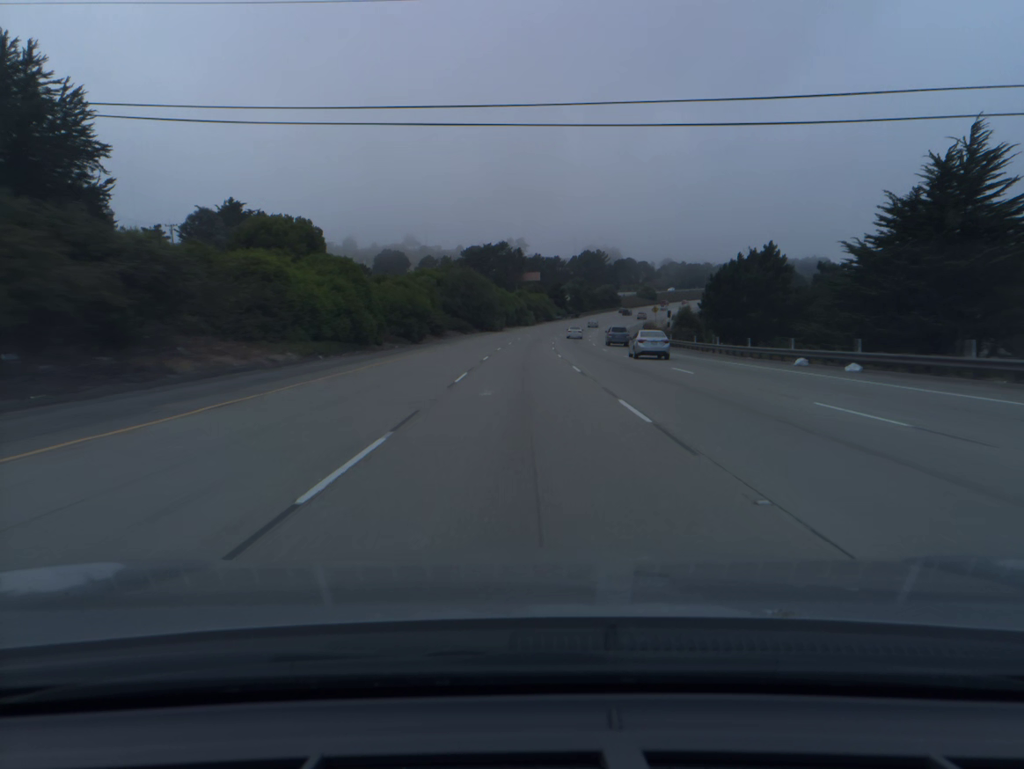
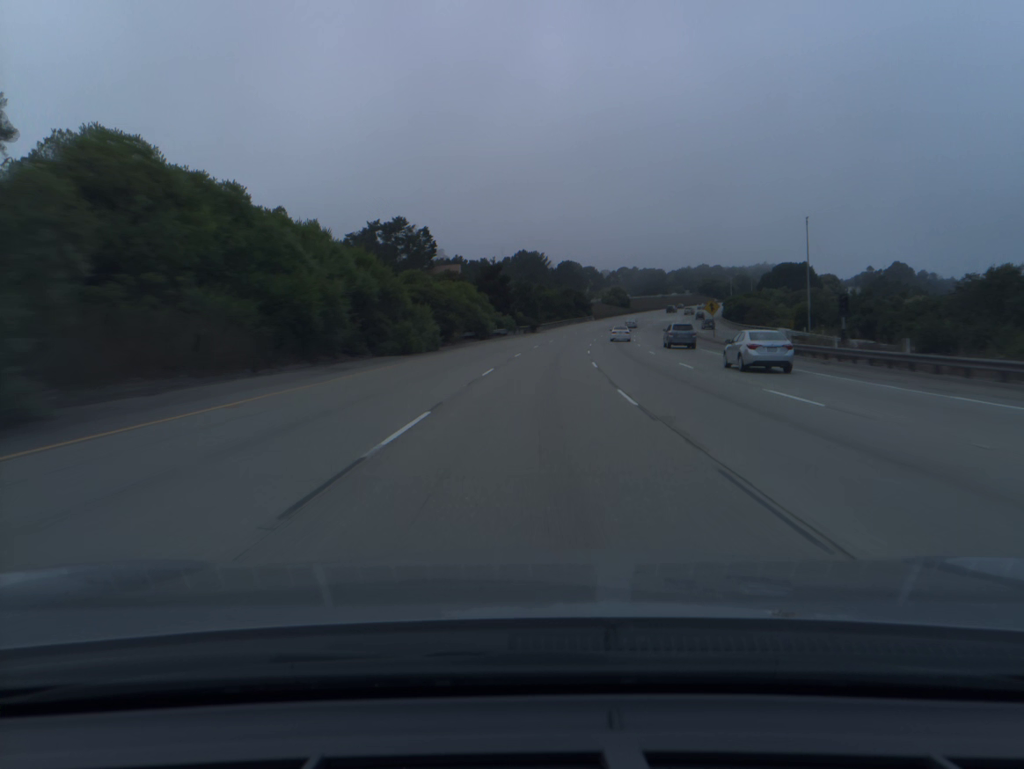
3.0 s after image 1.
(+2.6, +98.7) m; +5°
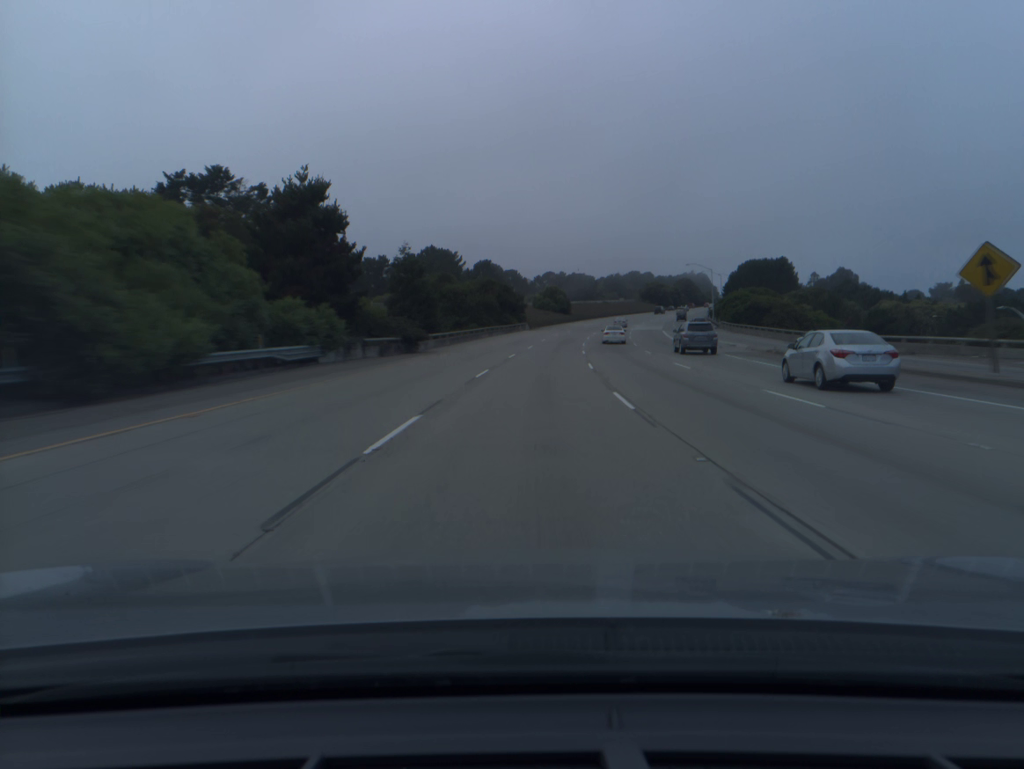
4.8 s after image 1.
(+3.2, +59.1) m; +6°
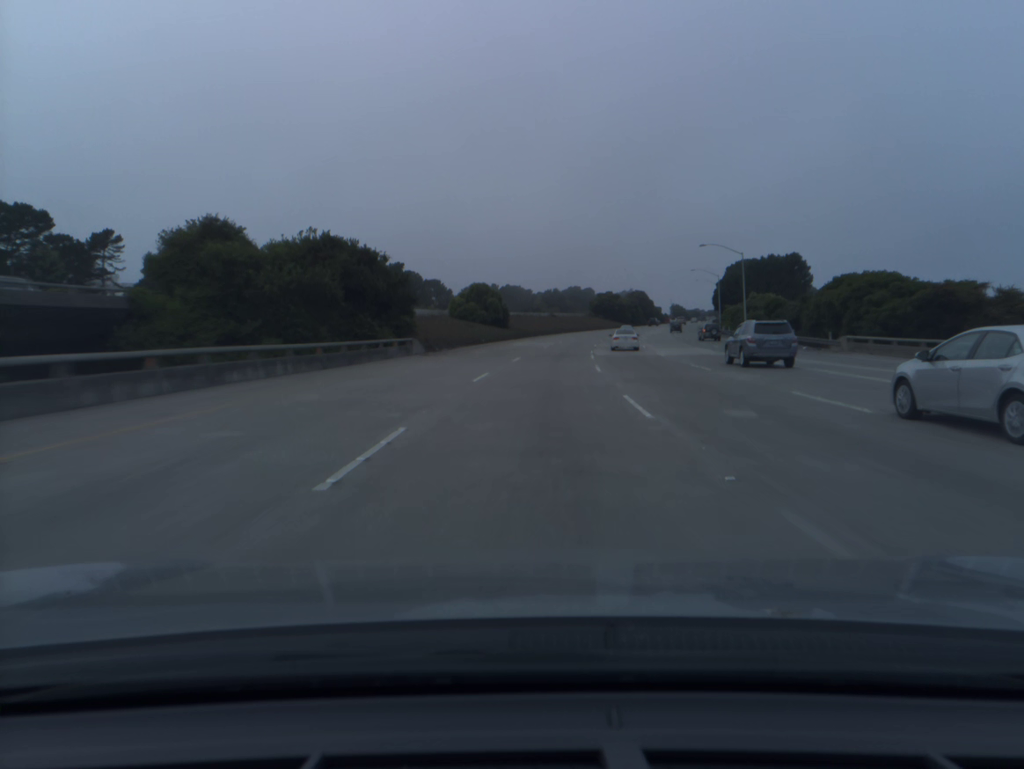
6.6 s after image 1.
(+2.8, +59.1) m; +5°
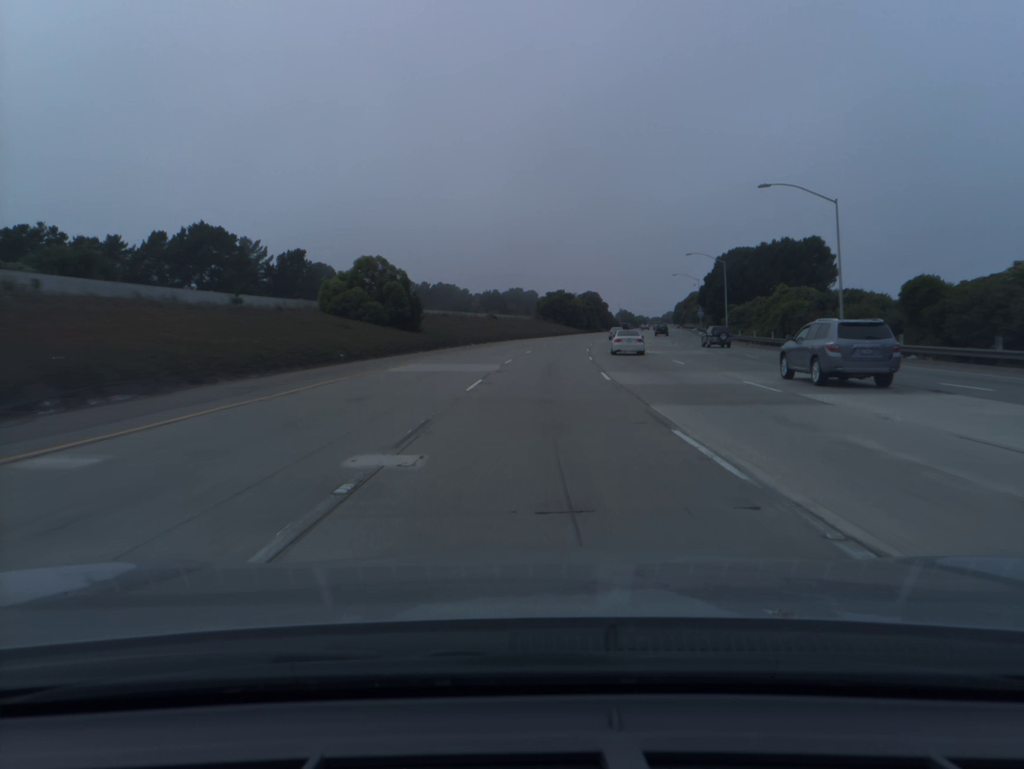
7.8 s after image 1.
(+1.4, +39.3) m; +4°
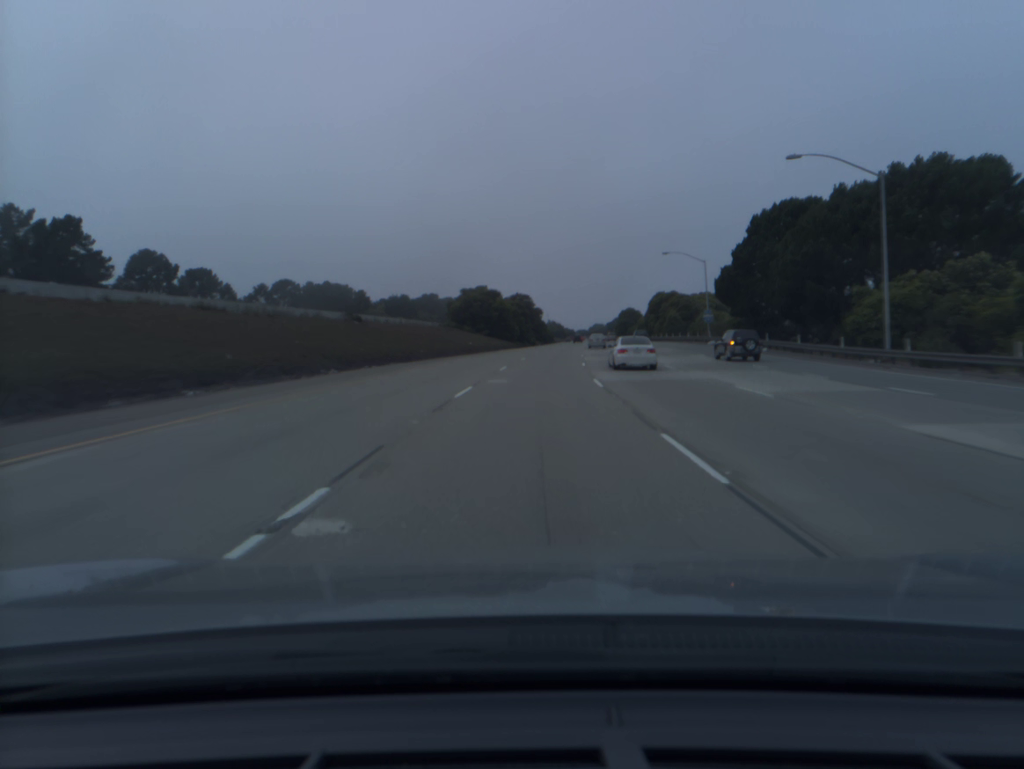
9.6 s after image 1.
(+3.1, +58.7) m; +6°
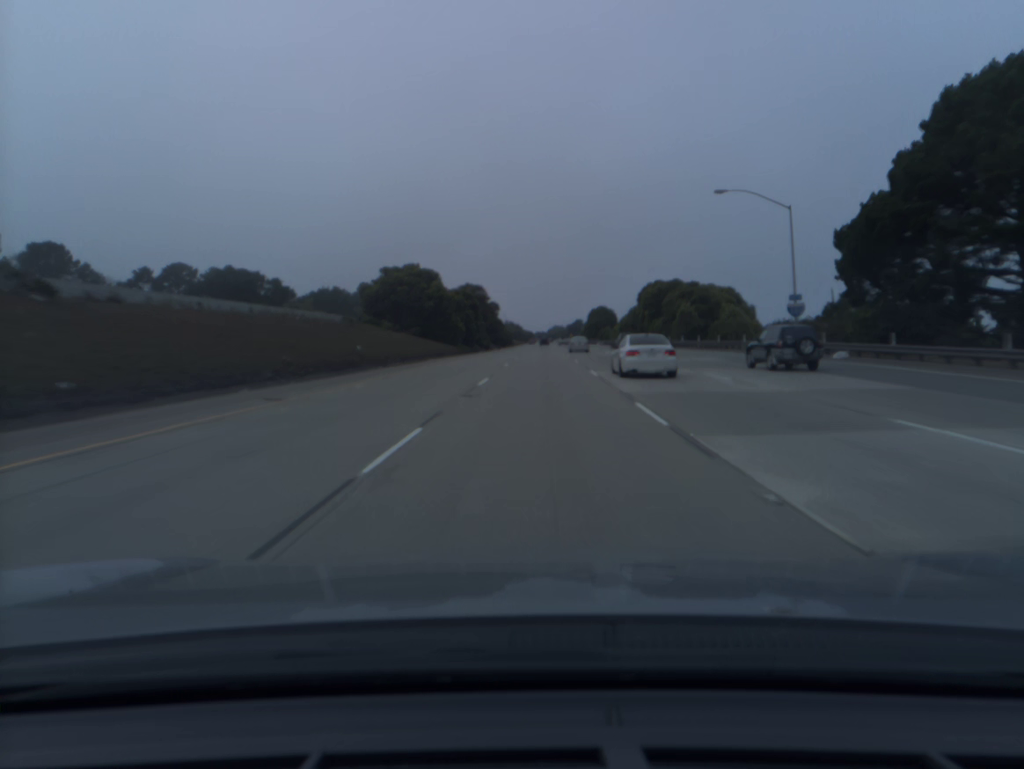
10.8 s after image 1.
(+1.0, +39.2) m; +3°
